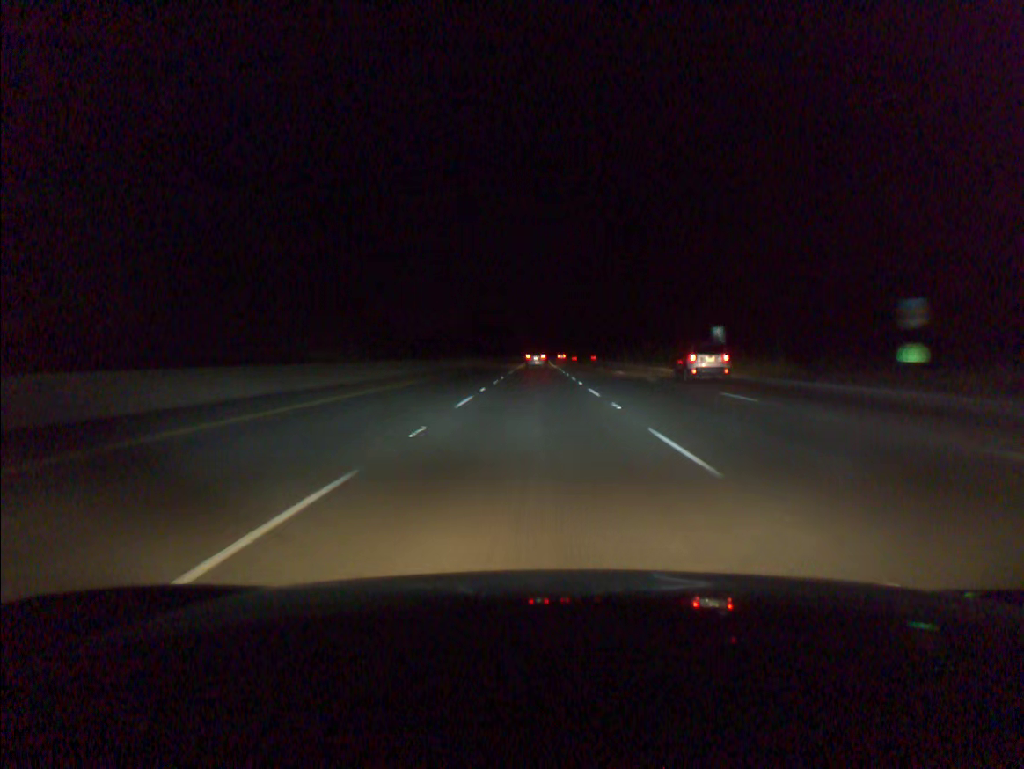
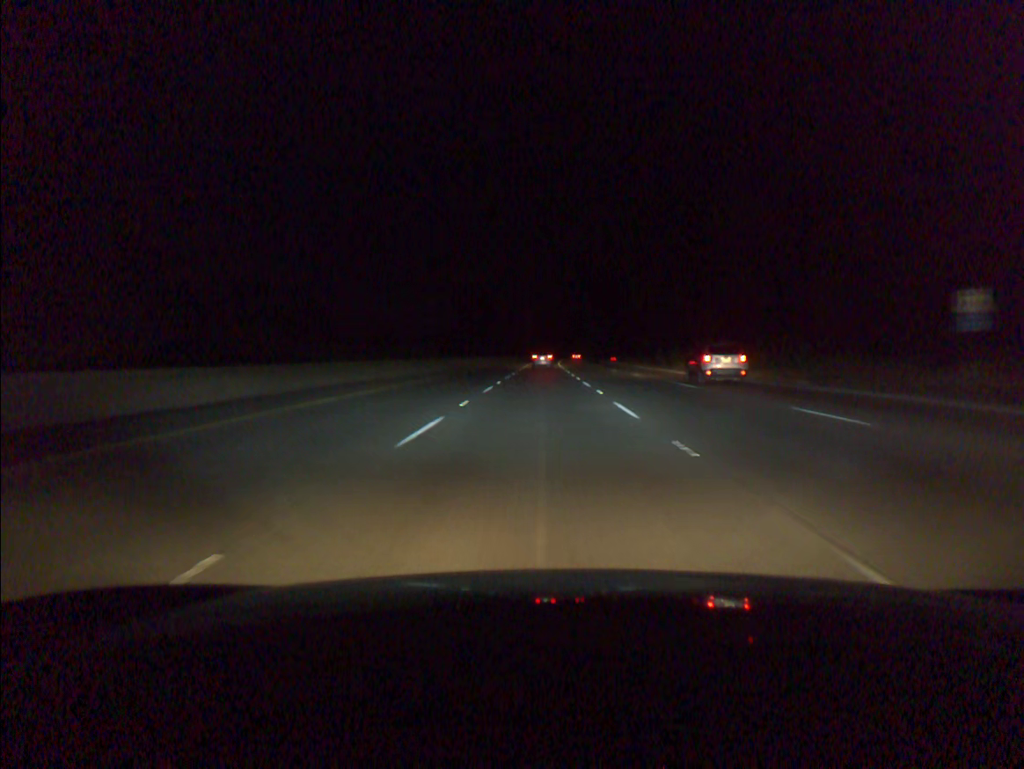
(-0.1, +37.1) m; 0°
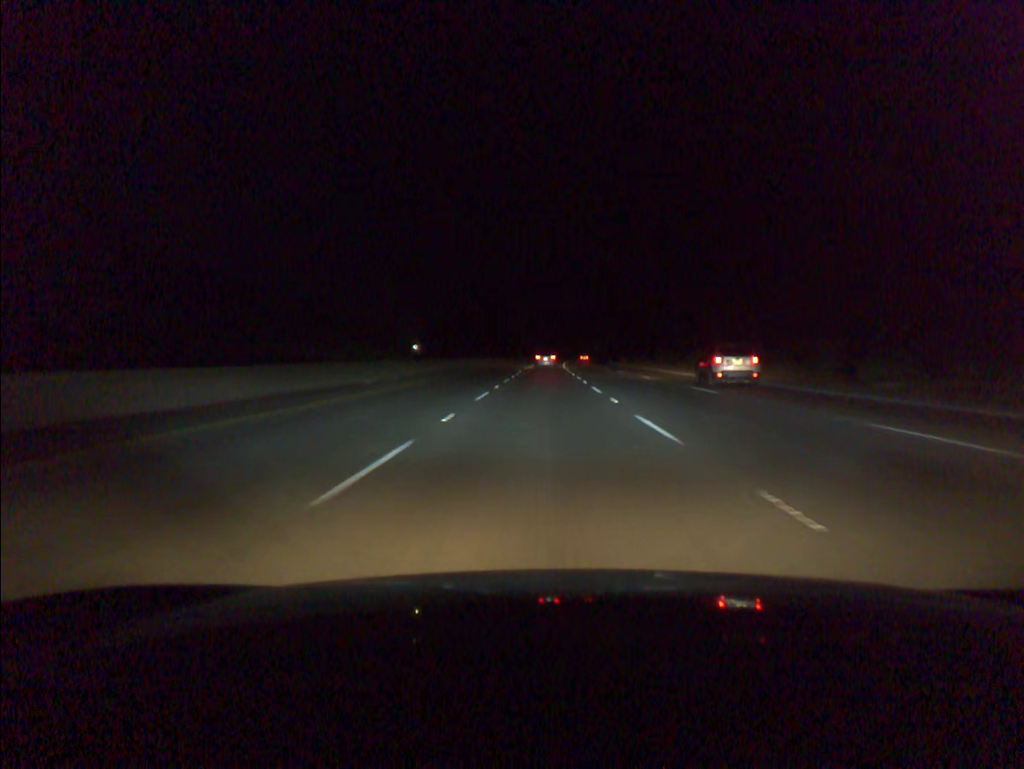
(0.0, +18.5) m; 0°
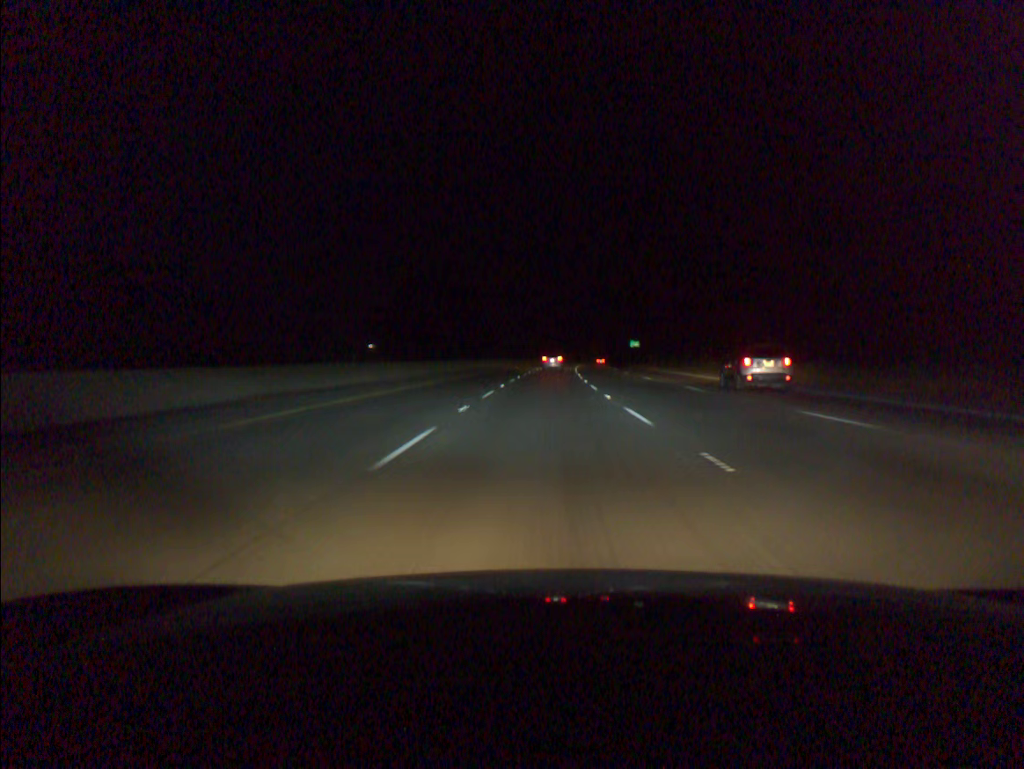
(+0.2, +55.4) m; 0°
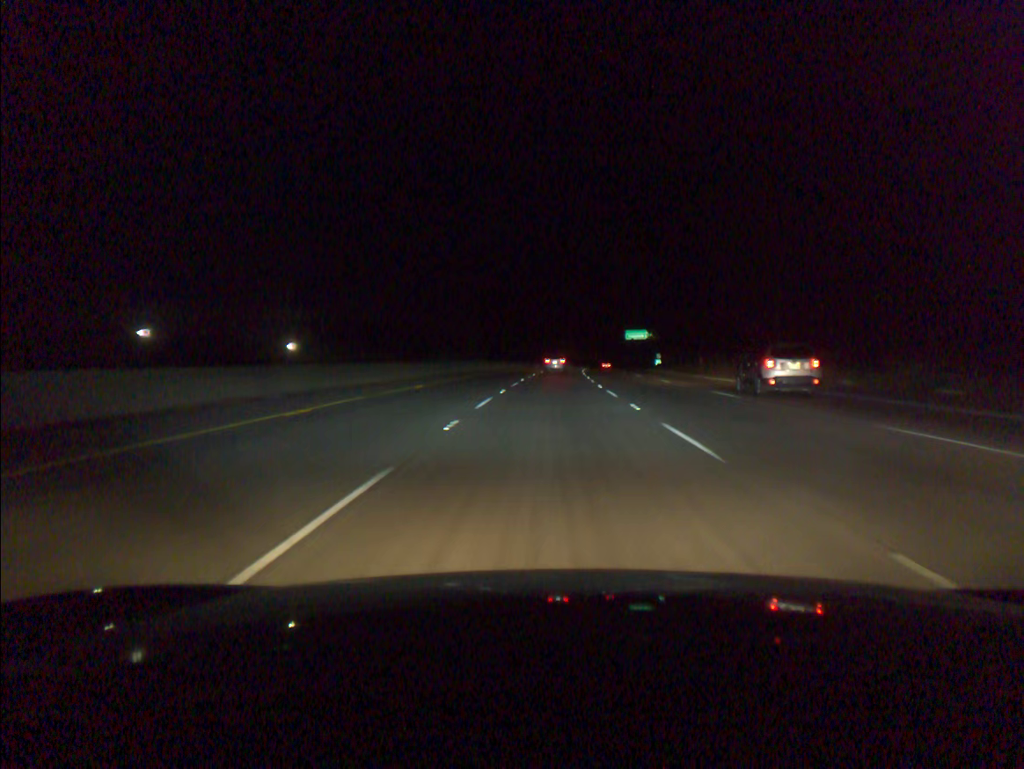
(+2.0, +92.2) m; +3°
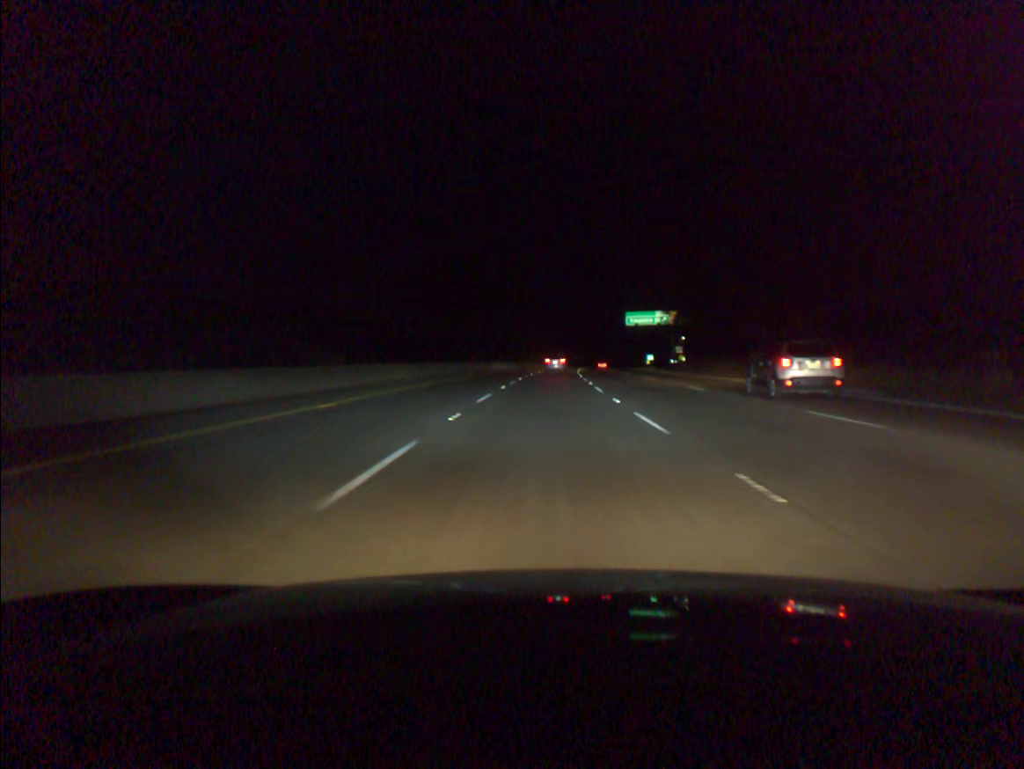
(+1.2, +55.2) m; +2°
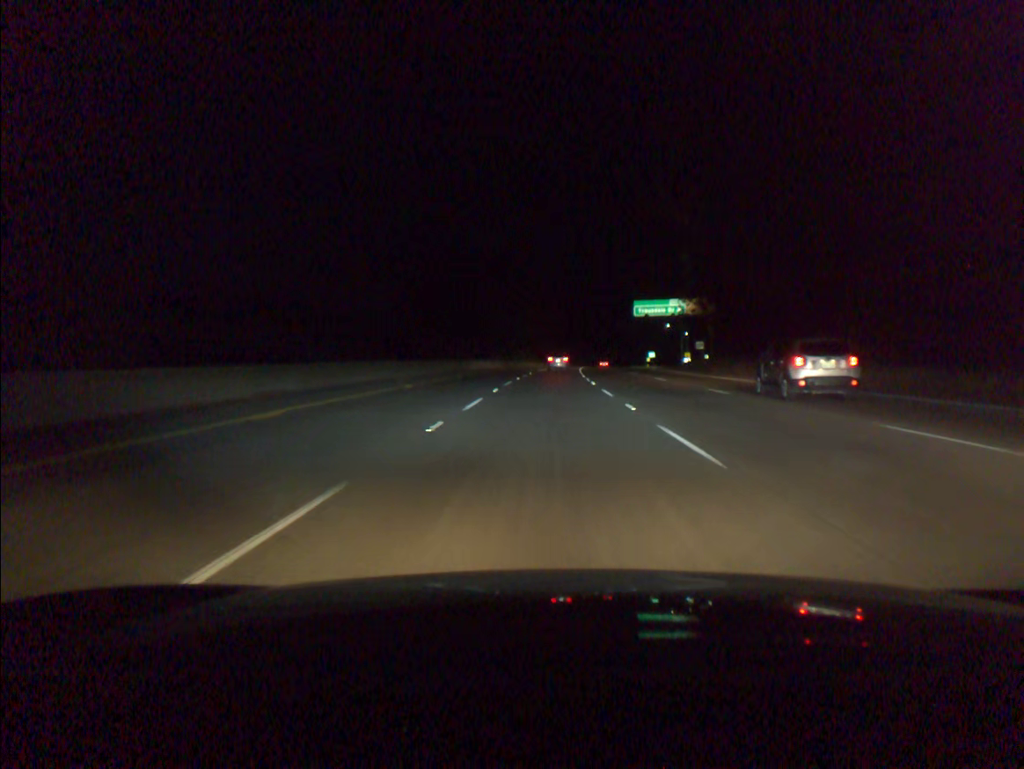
(+0.1, +18.4) m; +1°
